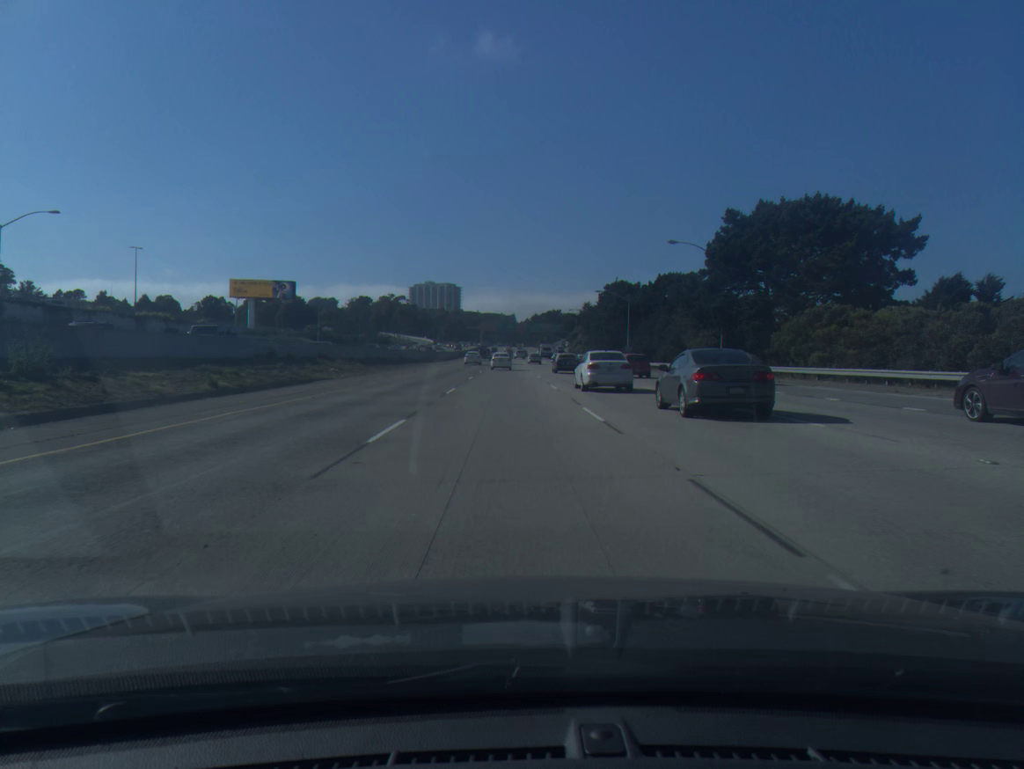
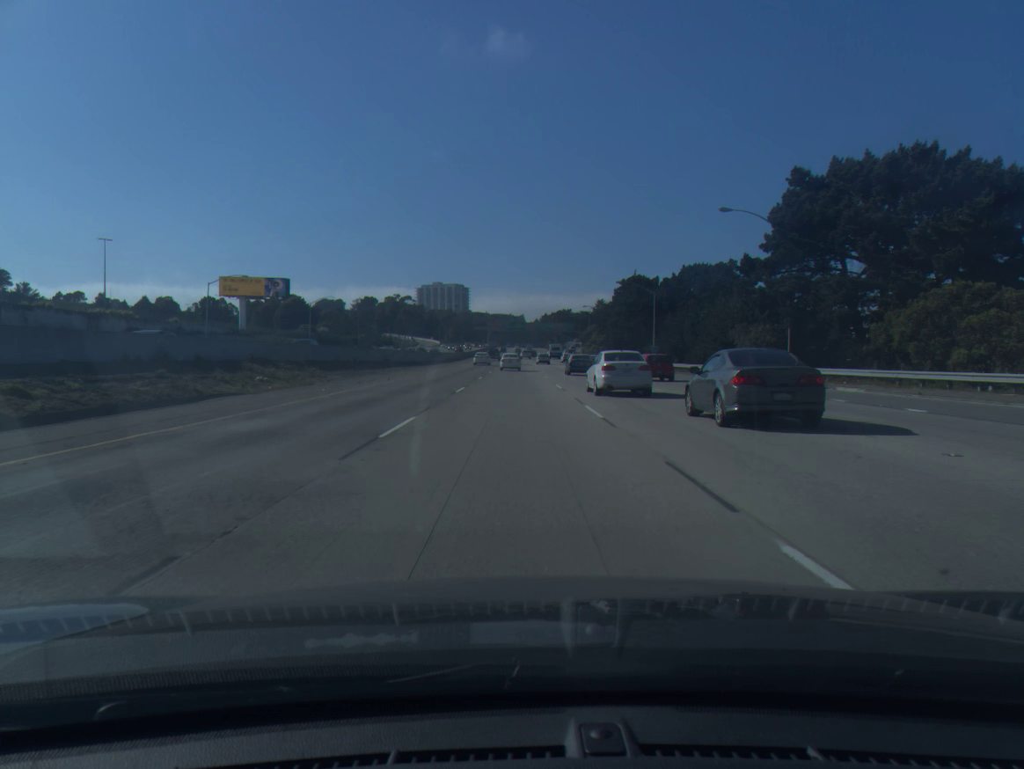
(-0.1, +13.4) m; -1°
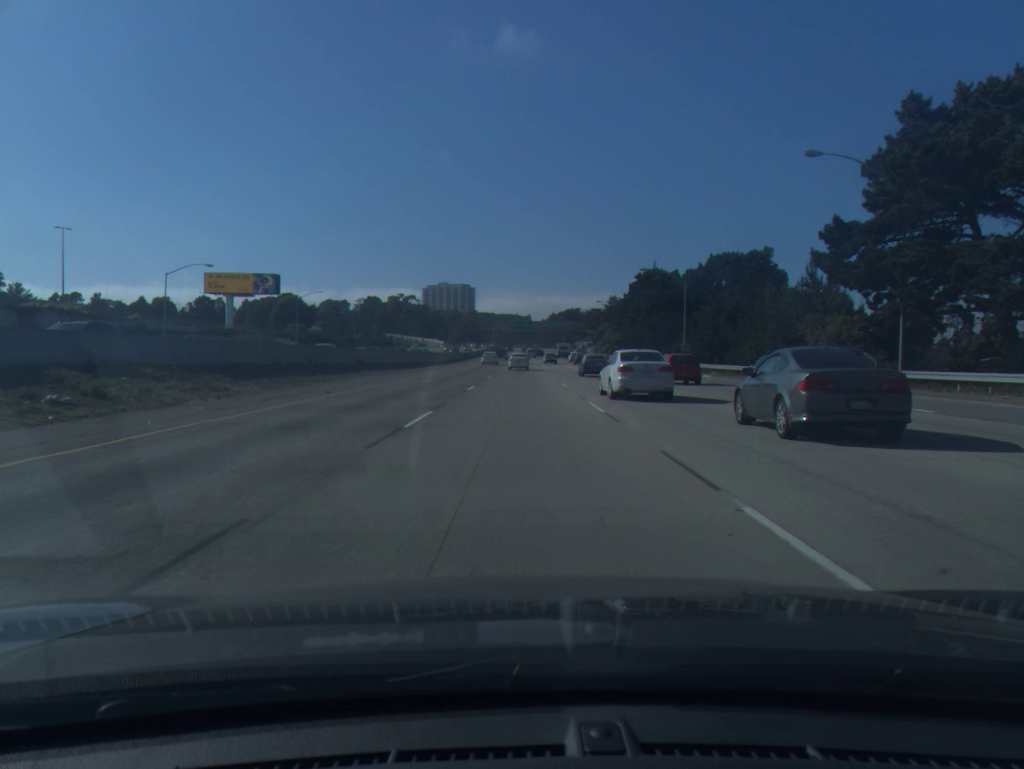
(-0.1, +13.3) m; -1°
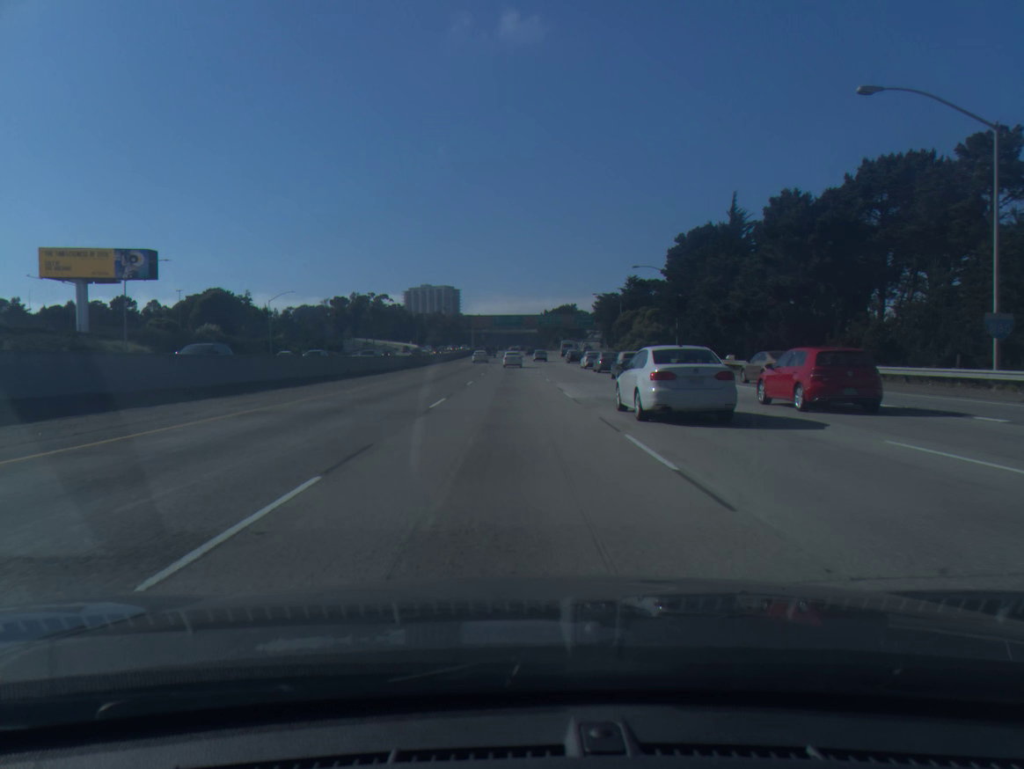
(+0.4, +52.7) m; +1°
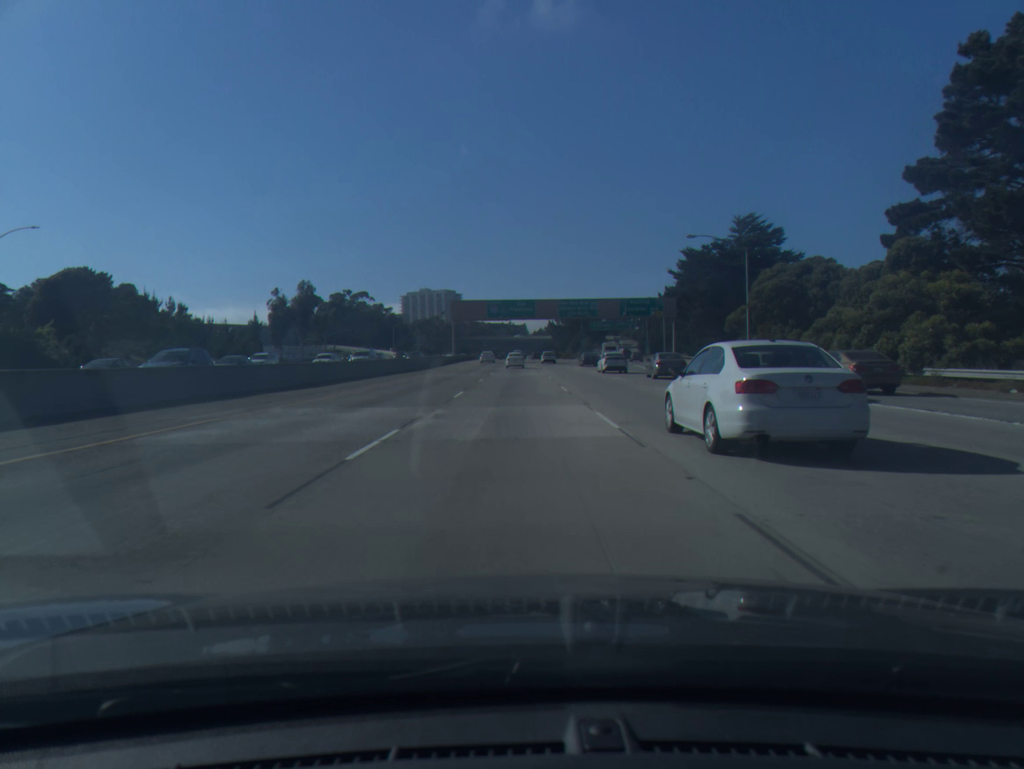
(-0.5, +68.0) m; -1°
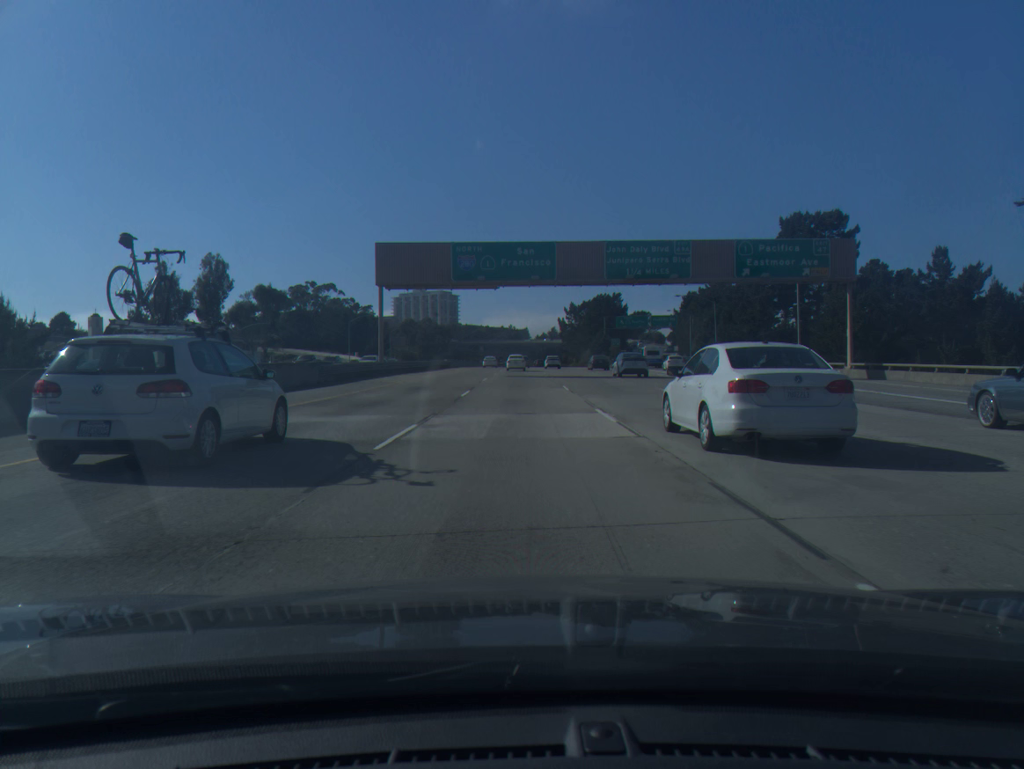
(0.0, +56.9) m; 0°
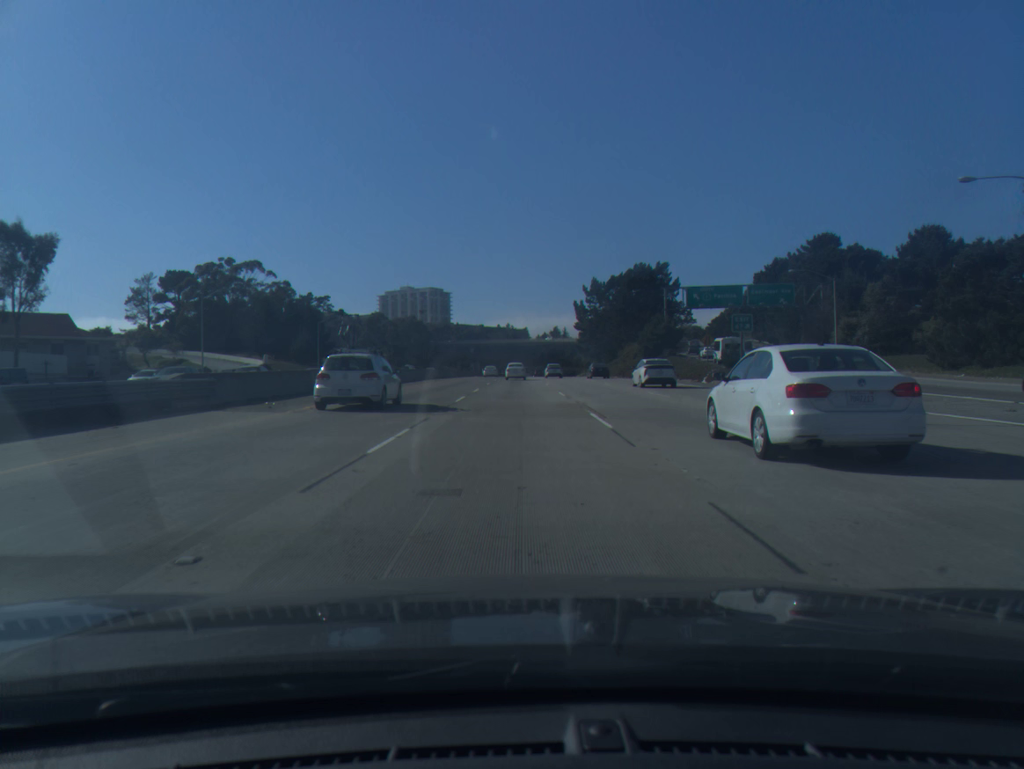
(+0.5, +73.4) m; 0°
